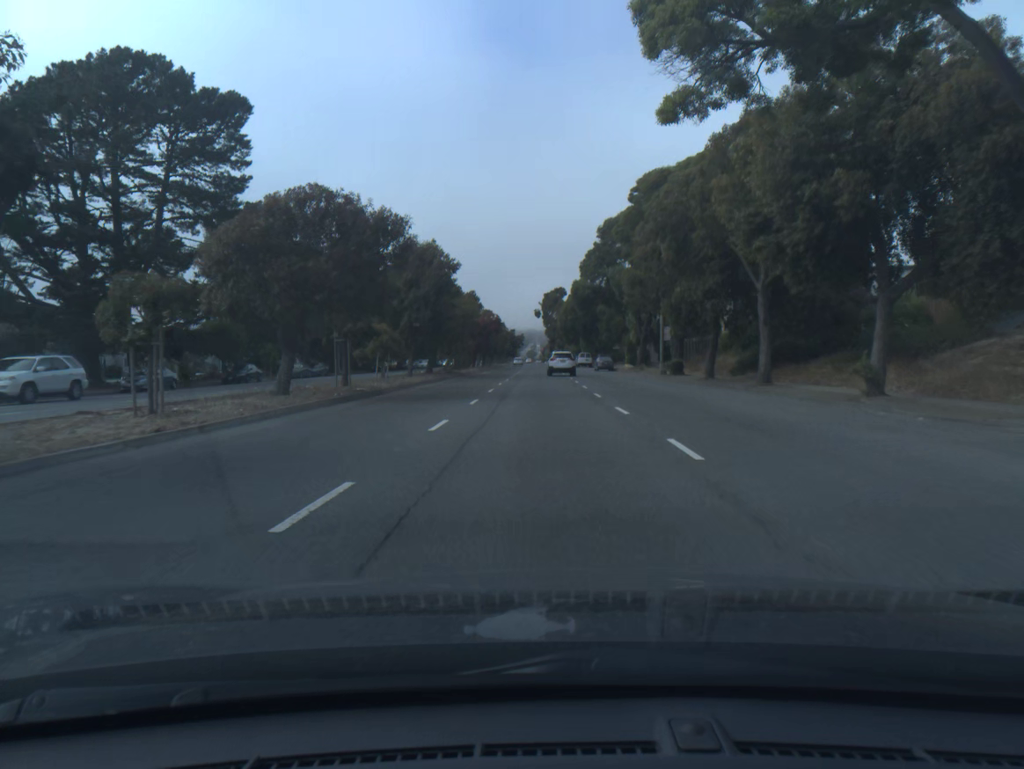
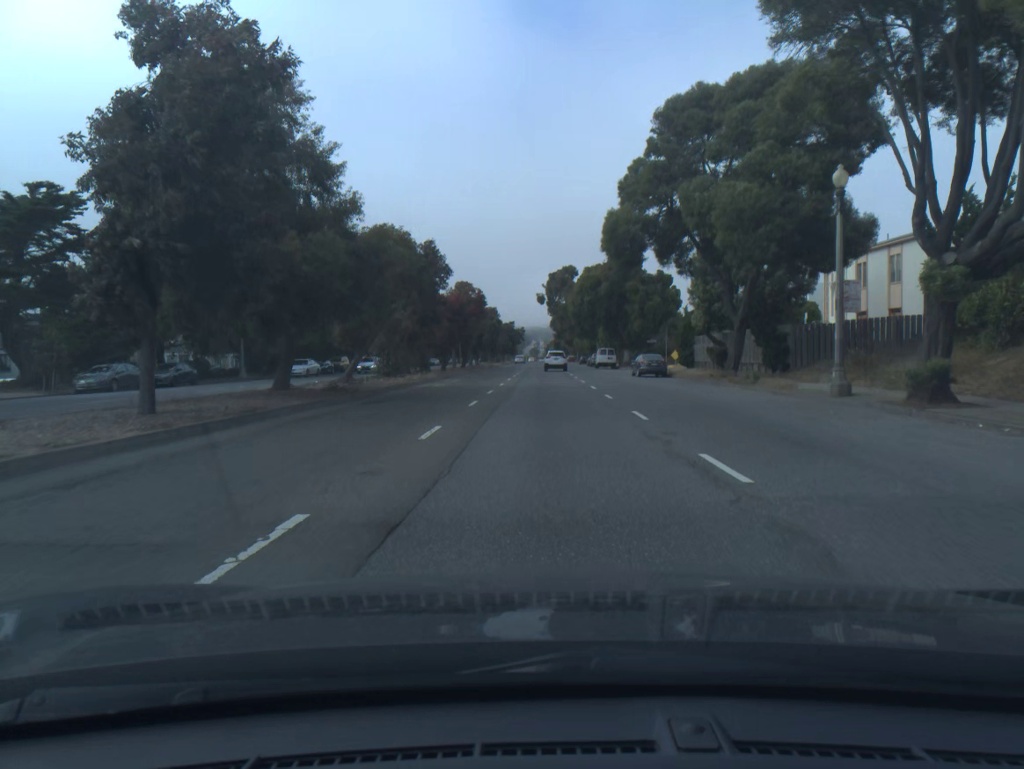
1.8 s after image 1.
(-0.1, +31.4) m; 0°
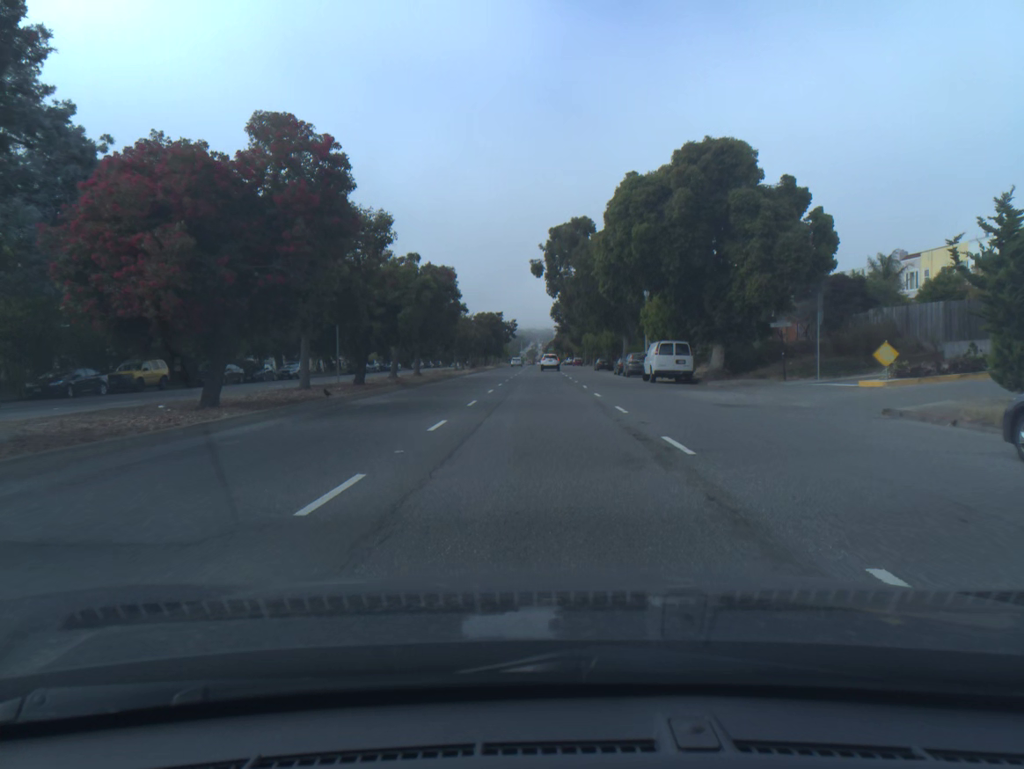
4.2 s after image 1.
(+0.1, +41.8) m; 0°
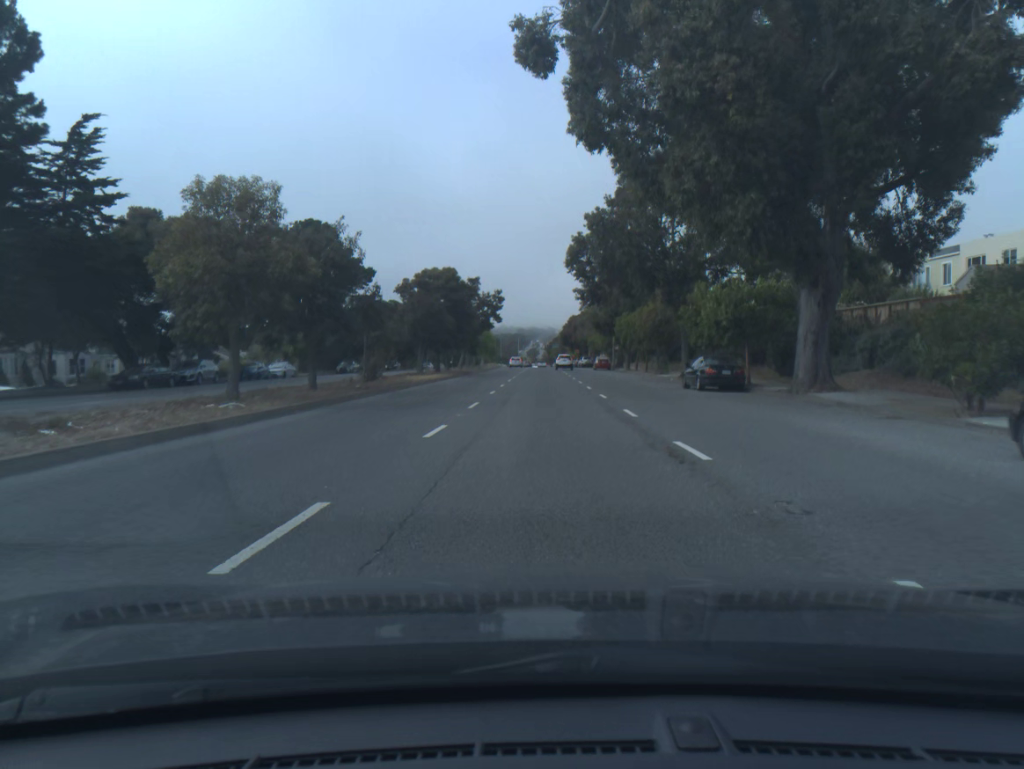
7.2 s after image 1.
(-0.2, +52.0) m; 0°
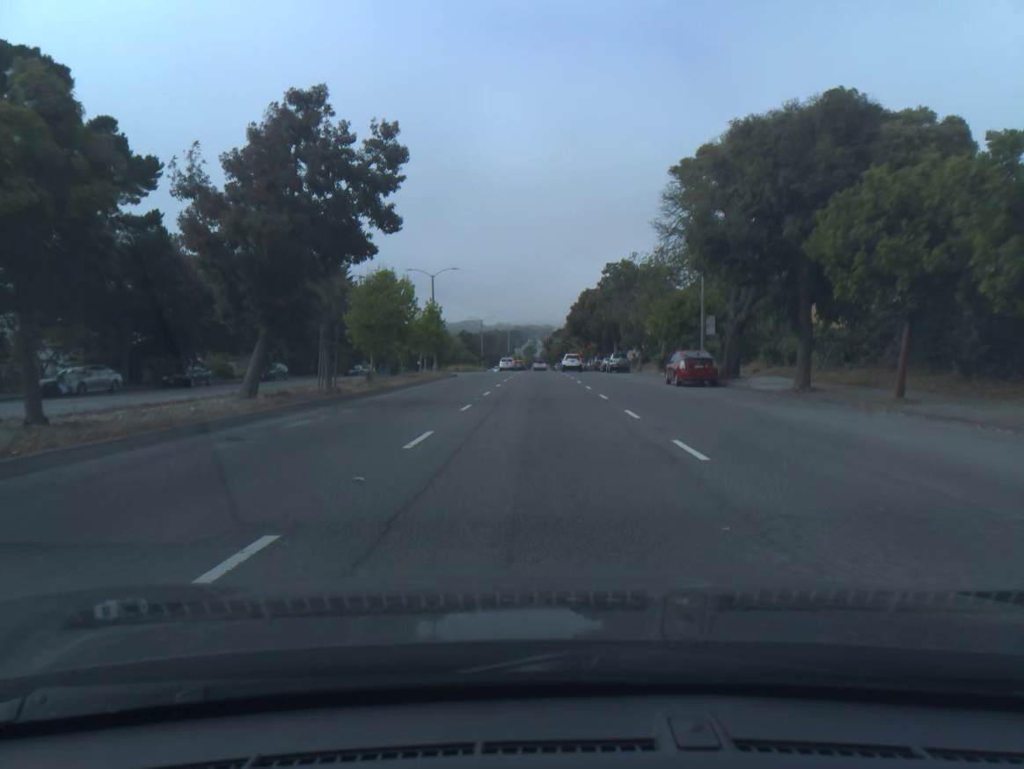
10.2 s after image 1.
(+0.2, +51.9) m; 0°
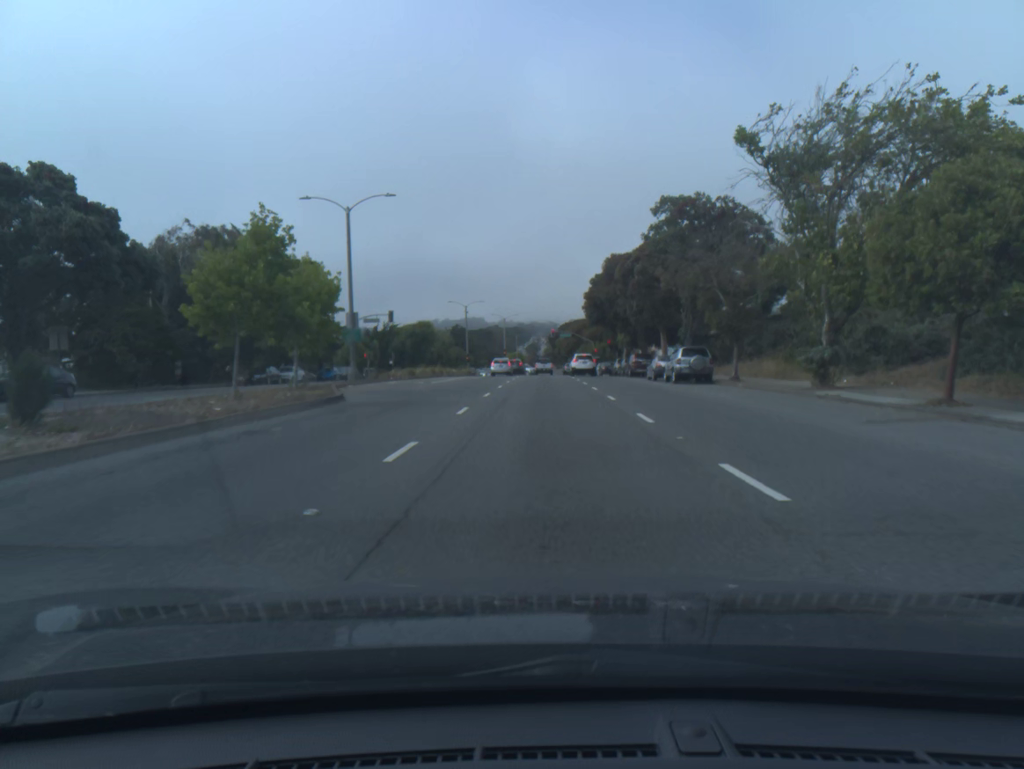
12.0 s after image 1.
(-0.1, +31.1) m; 0°
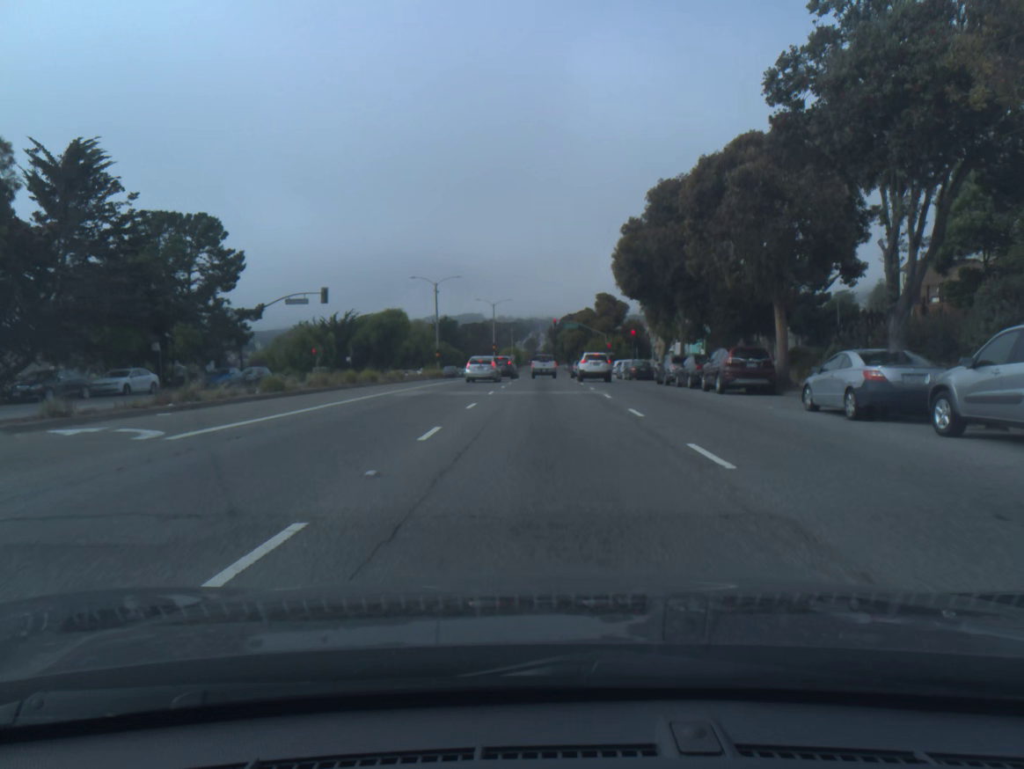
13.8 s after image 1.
(0.0, +27.4) m; 0°
